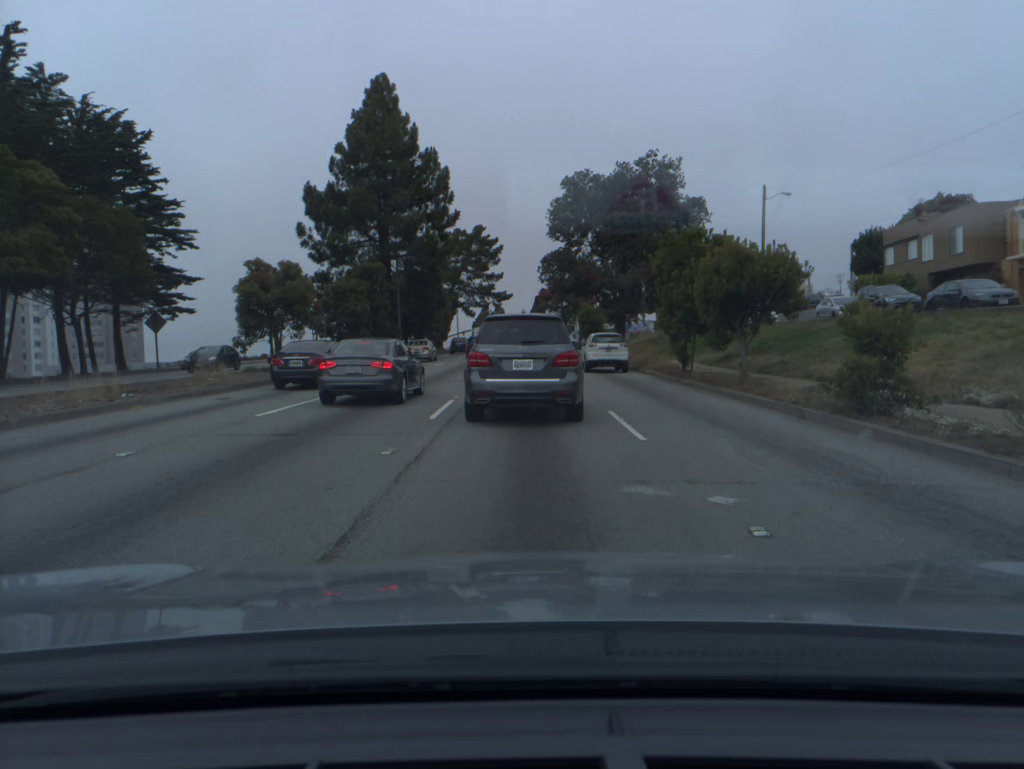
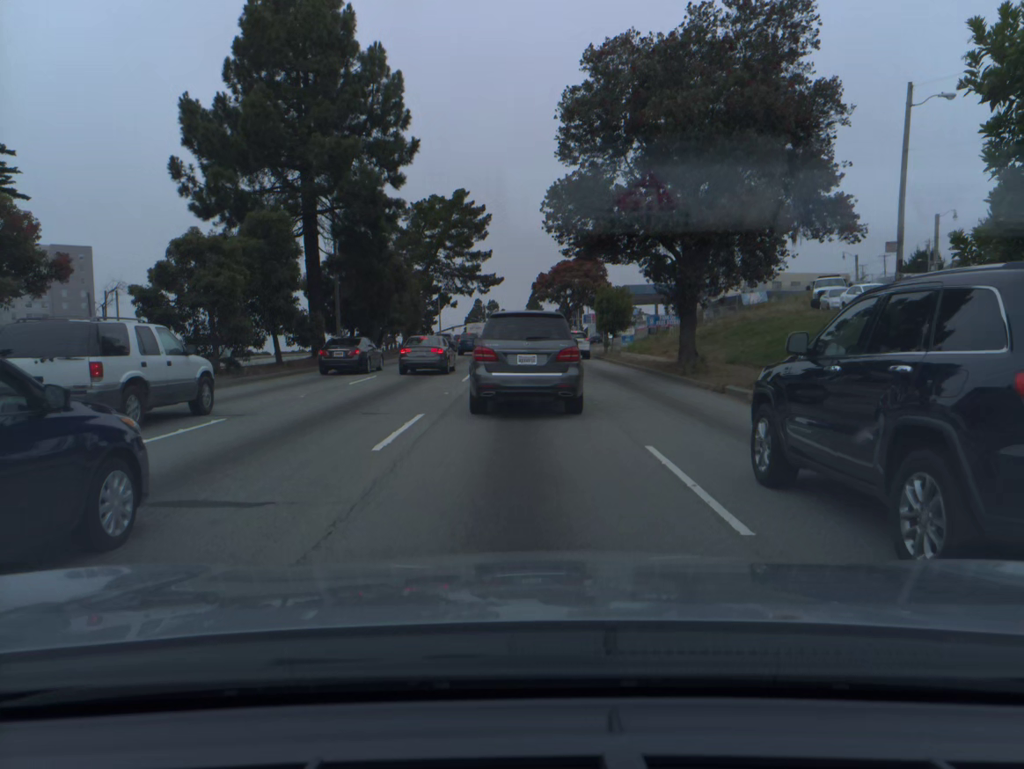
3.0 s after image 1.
(+0.1, +20.1) m; 0°
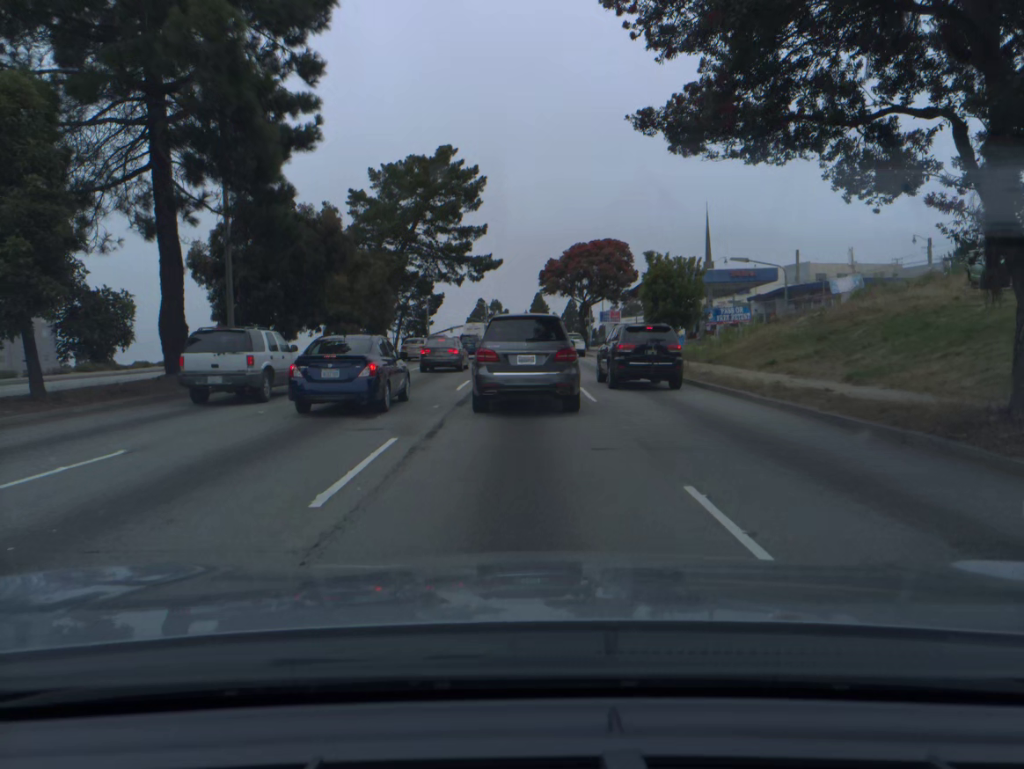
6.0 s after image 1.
(-0.1, +17.7) m; 0°
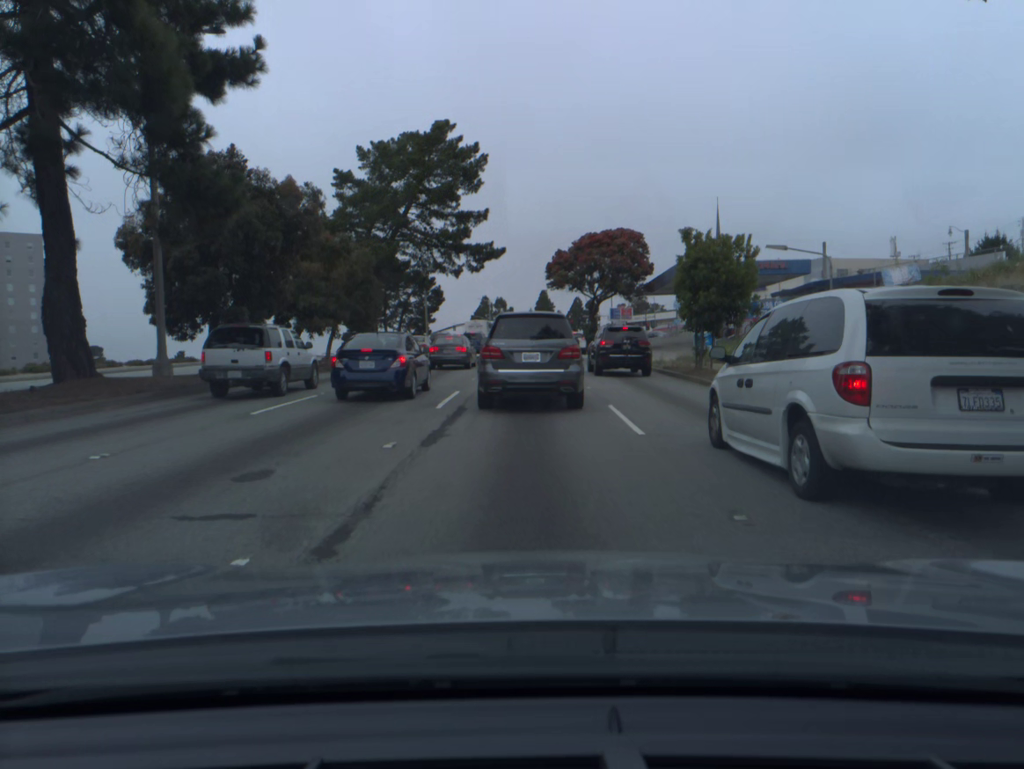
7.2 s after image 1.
(0.0, +6.1) m; 0°
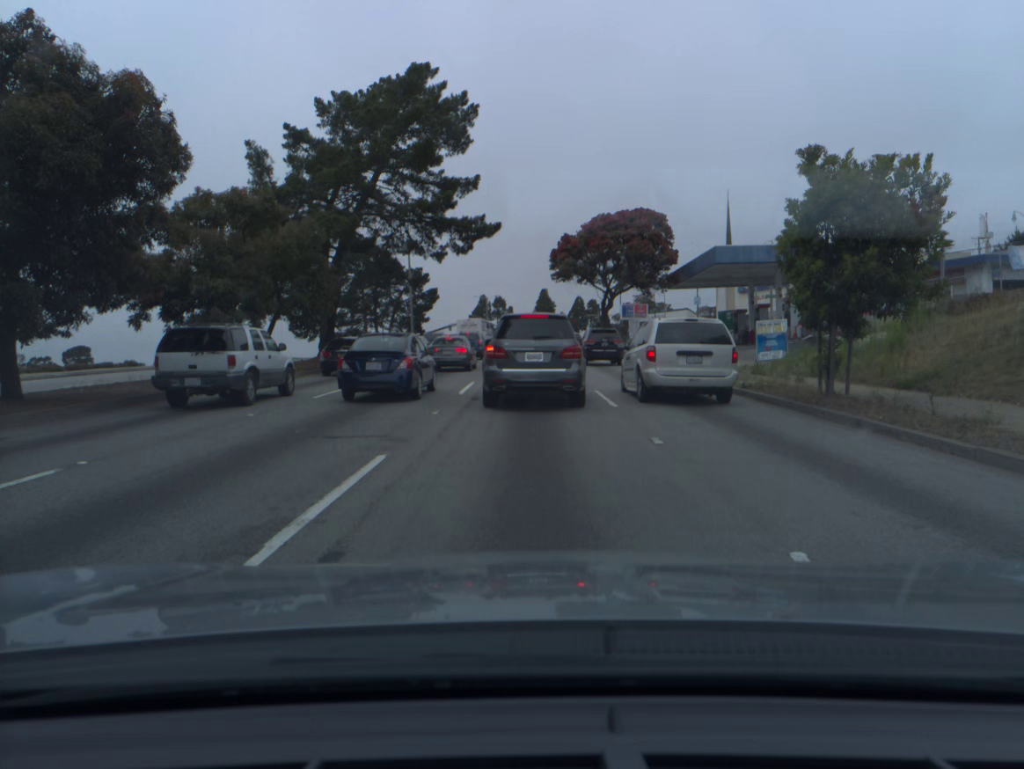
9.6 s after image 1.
(0.0, +10.3) m; 0°
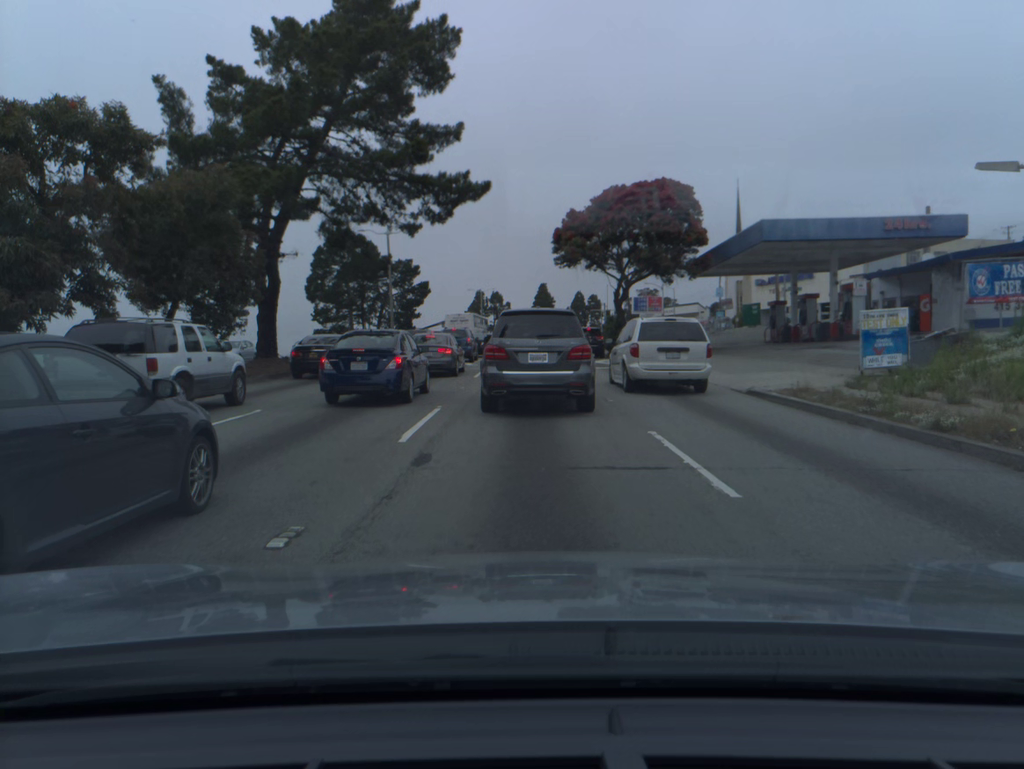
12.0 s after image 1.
(0.0, +8.8) m; 0°
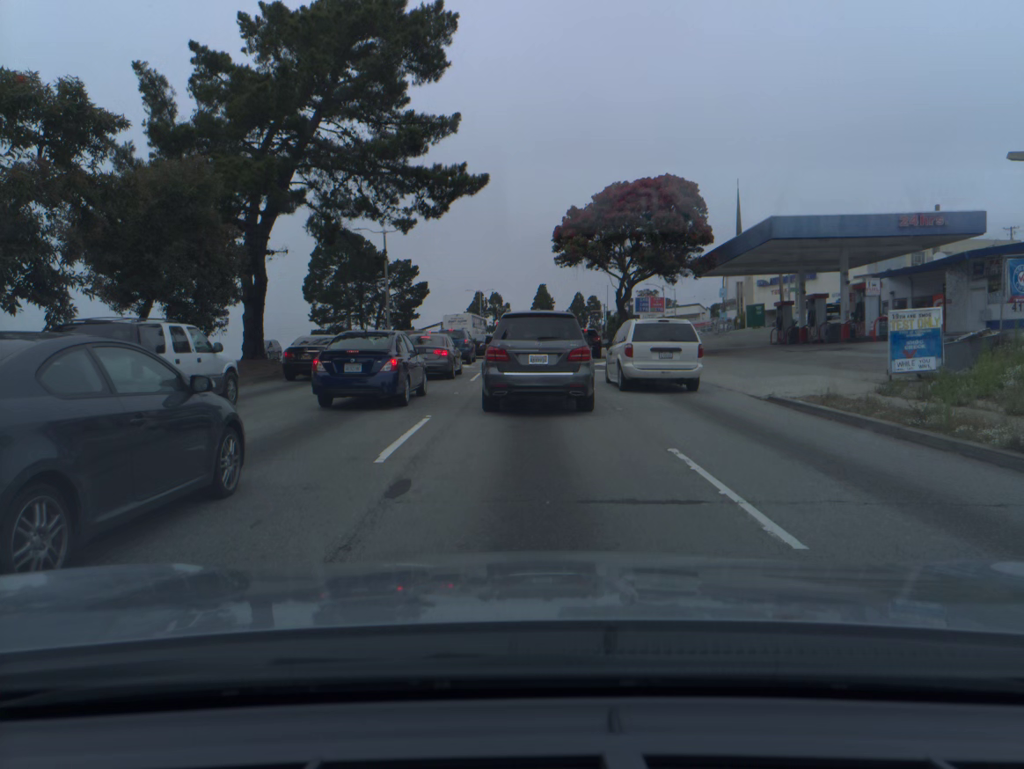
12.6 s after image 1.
(0.0, +1.6) m; 0°
